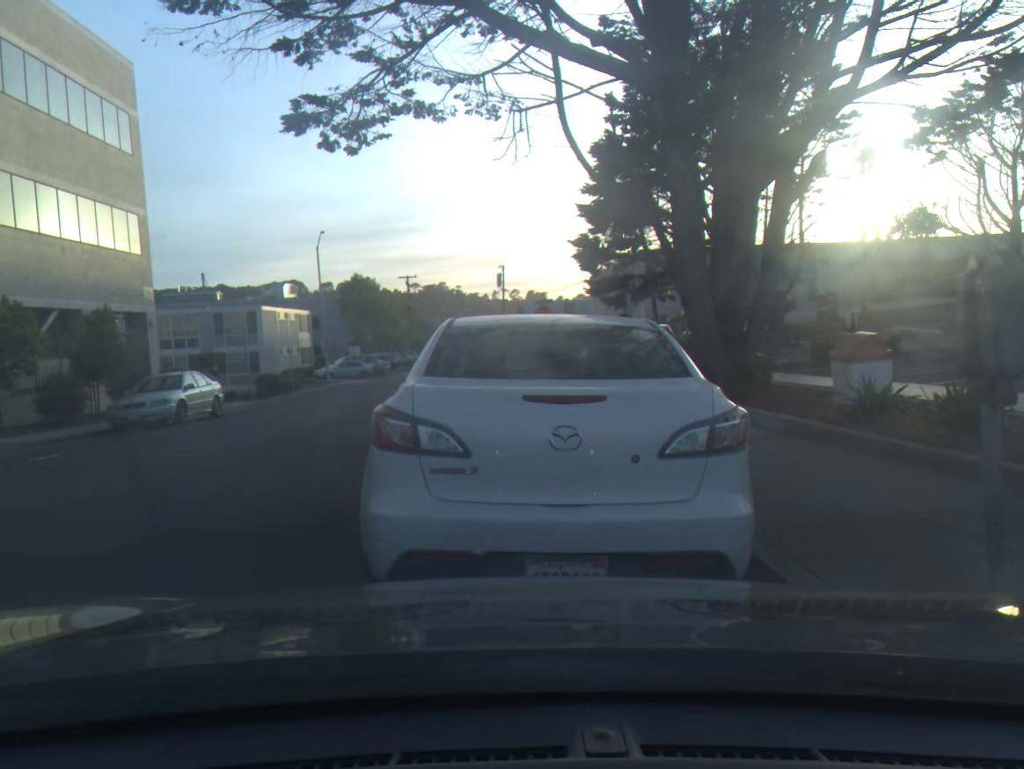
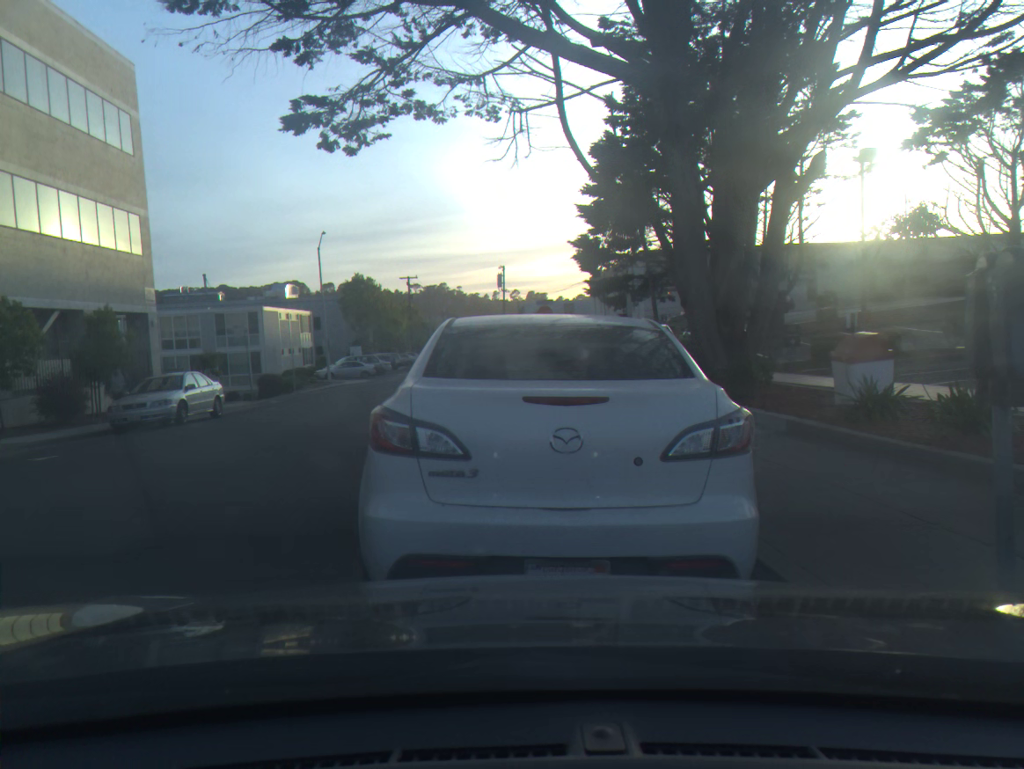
(0.0, +0.1) m; 0°
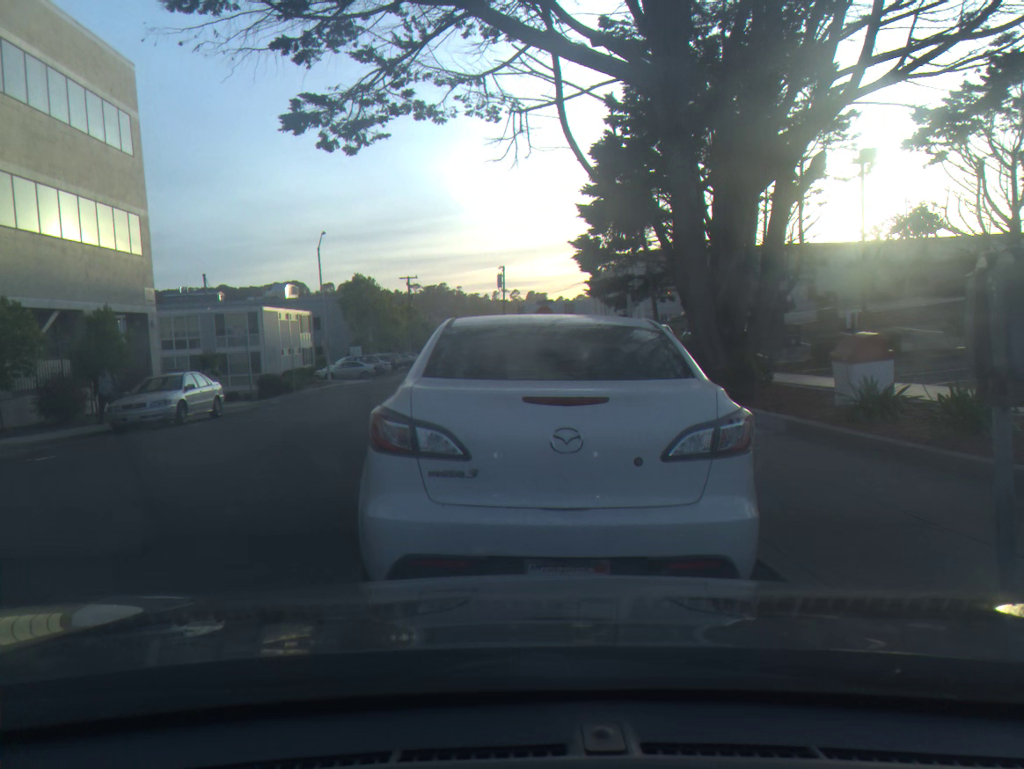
(0.0, 0.0) m; 0°
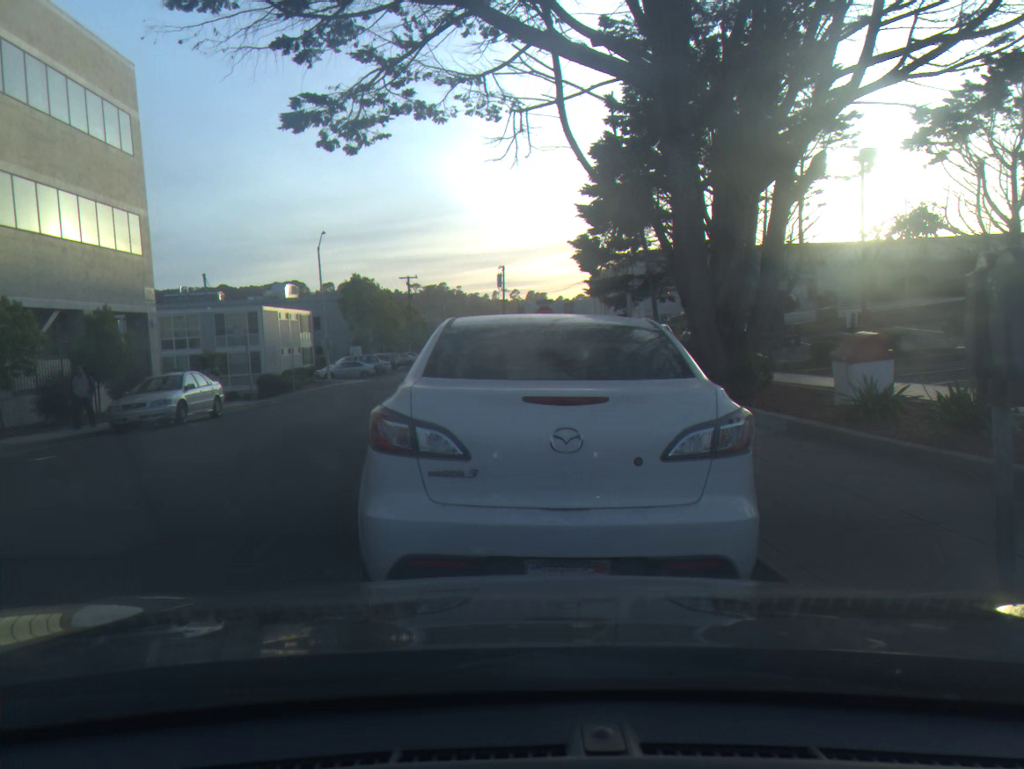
(0.0, 0.0) m; 0°
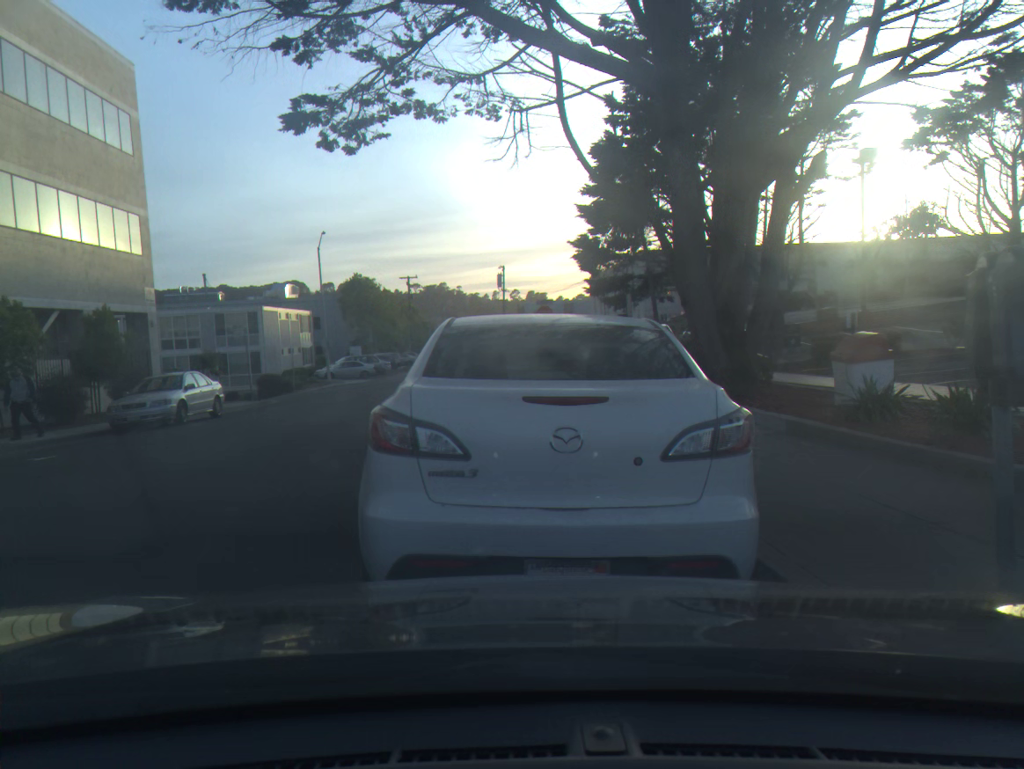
(-0.1, 0.0) m; 0°
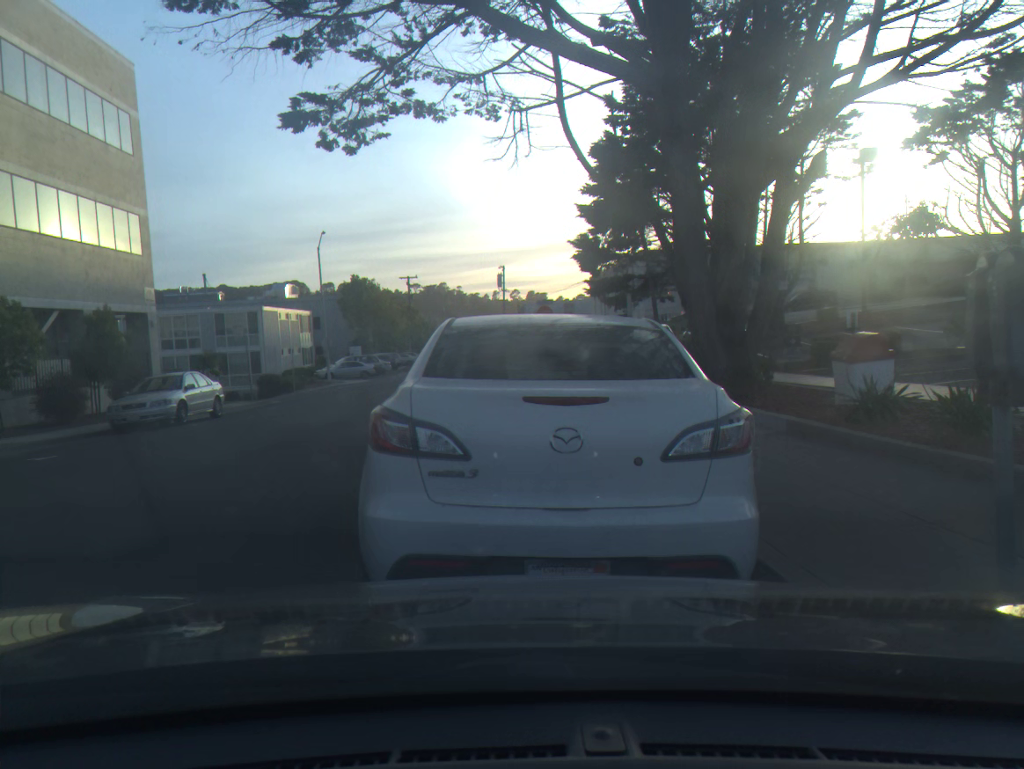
(0.0, 0.0) m; 0°
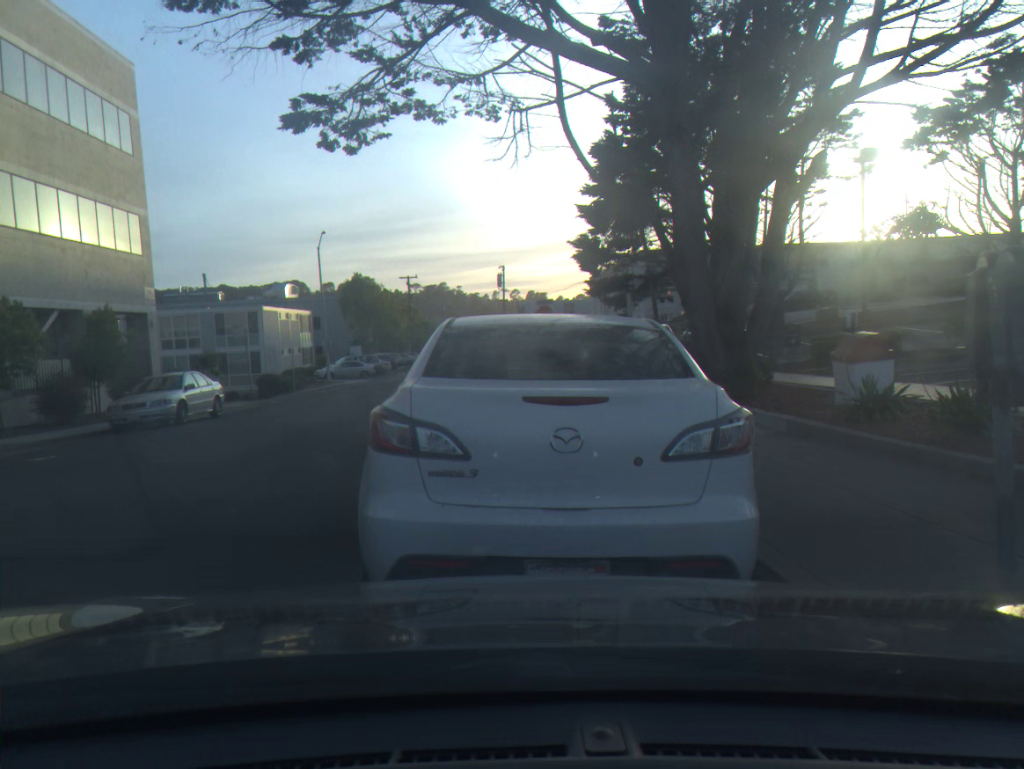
(0.0, 0.0) m; 0°
